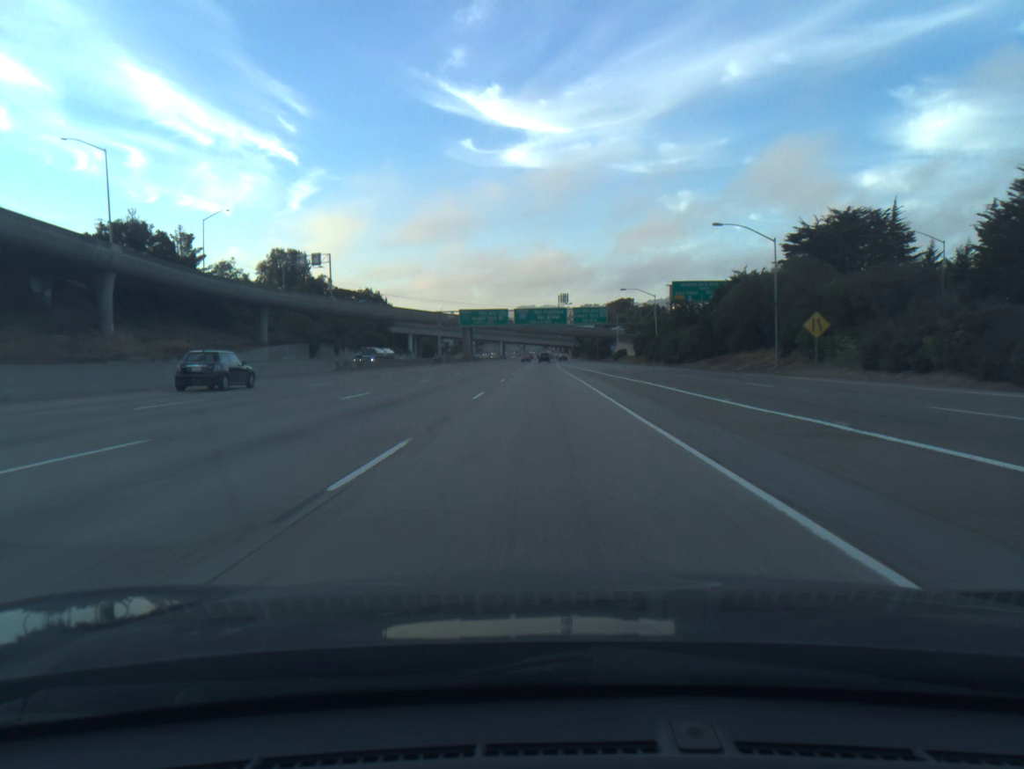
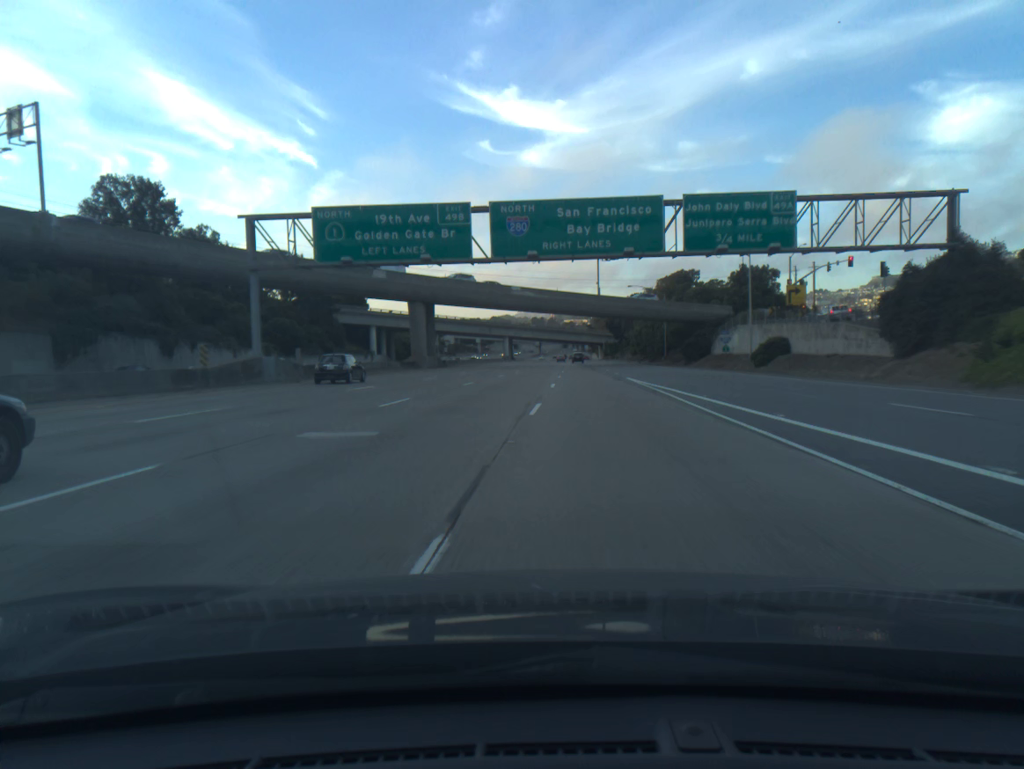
(-1.0, +87.9) m; -1°
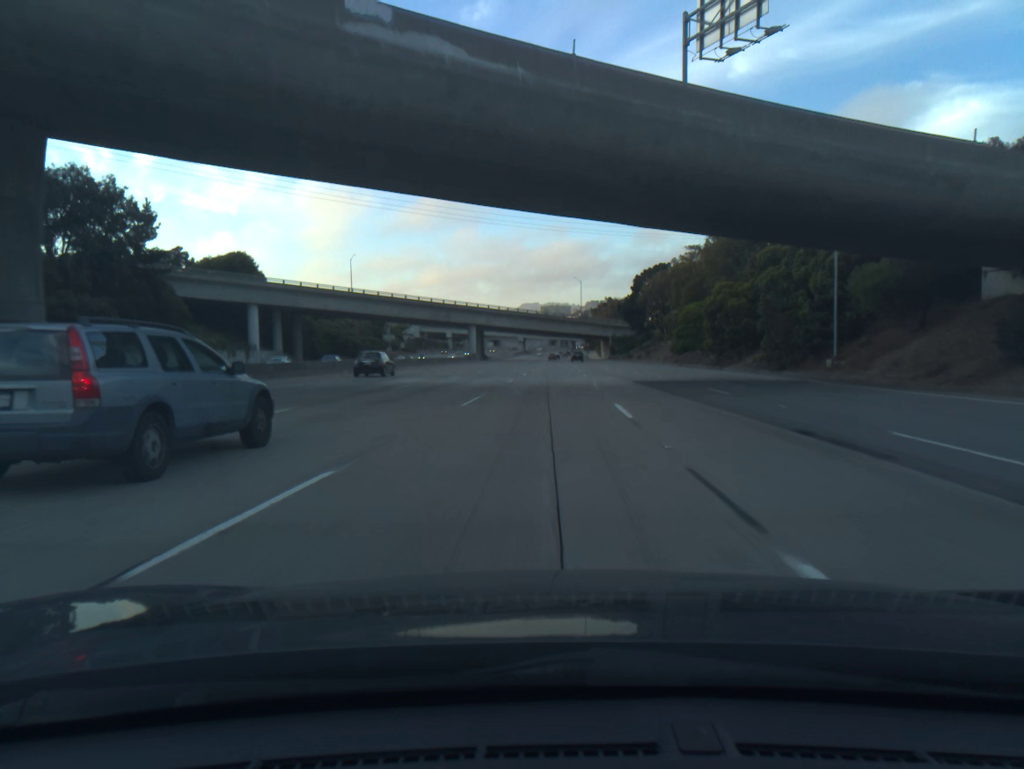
(+0.6, +72.0) m; +1°
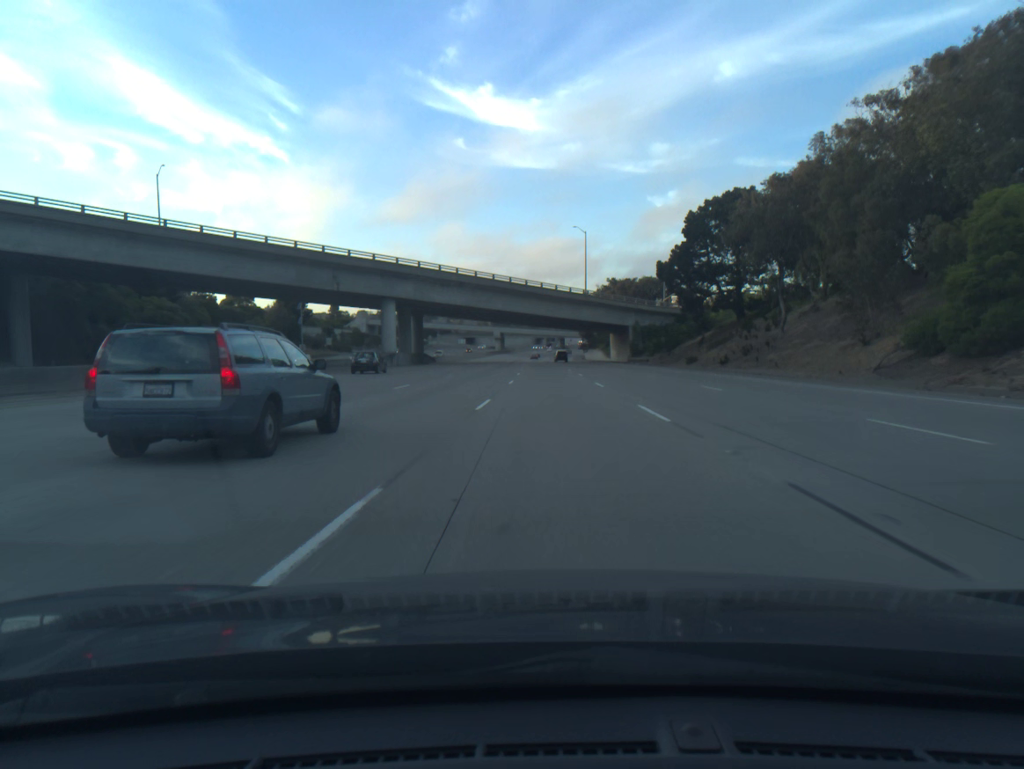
(+1.0, +72.5) m; +1°
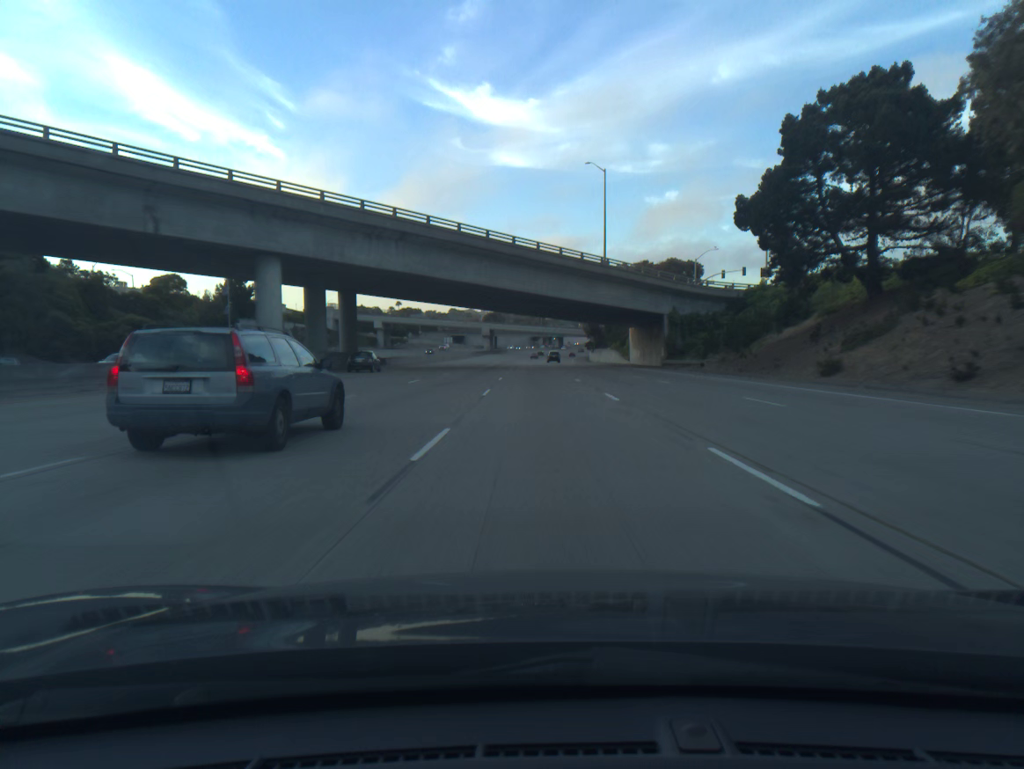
(0.0, +36.5) m; 0°
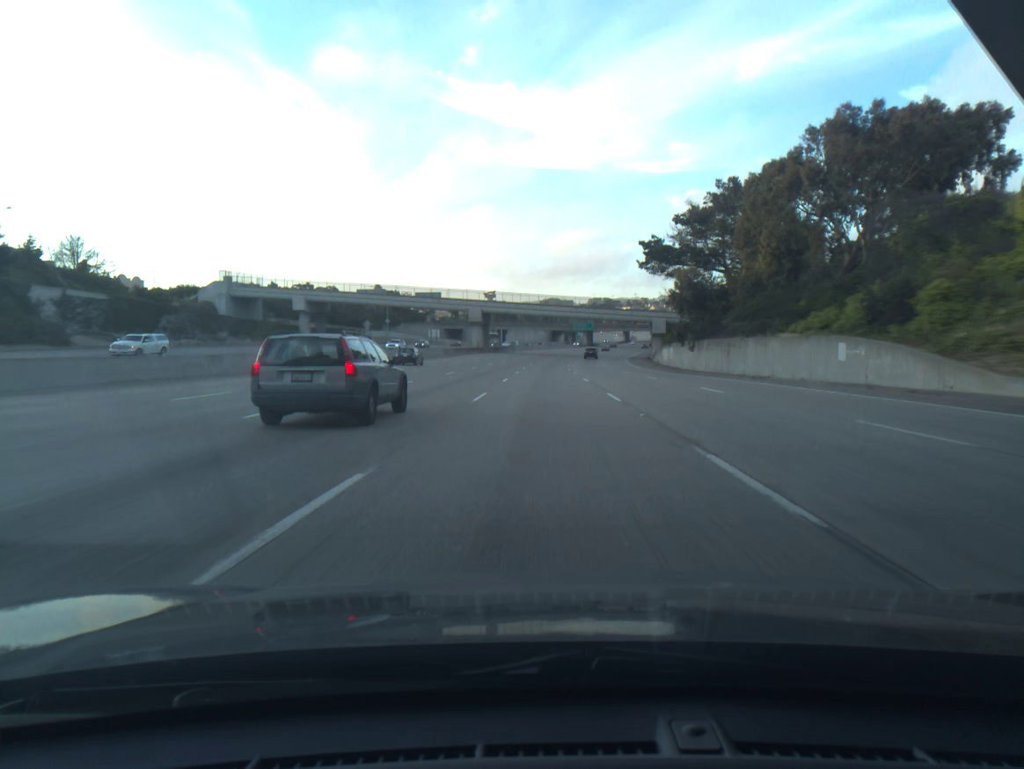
(-1.2, +89.3) m; -1°
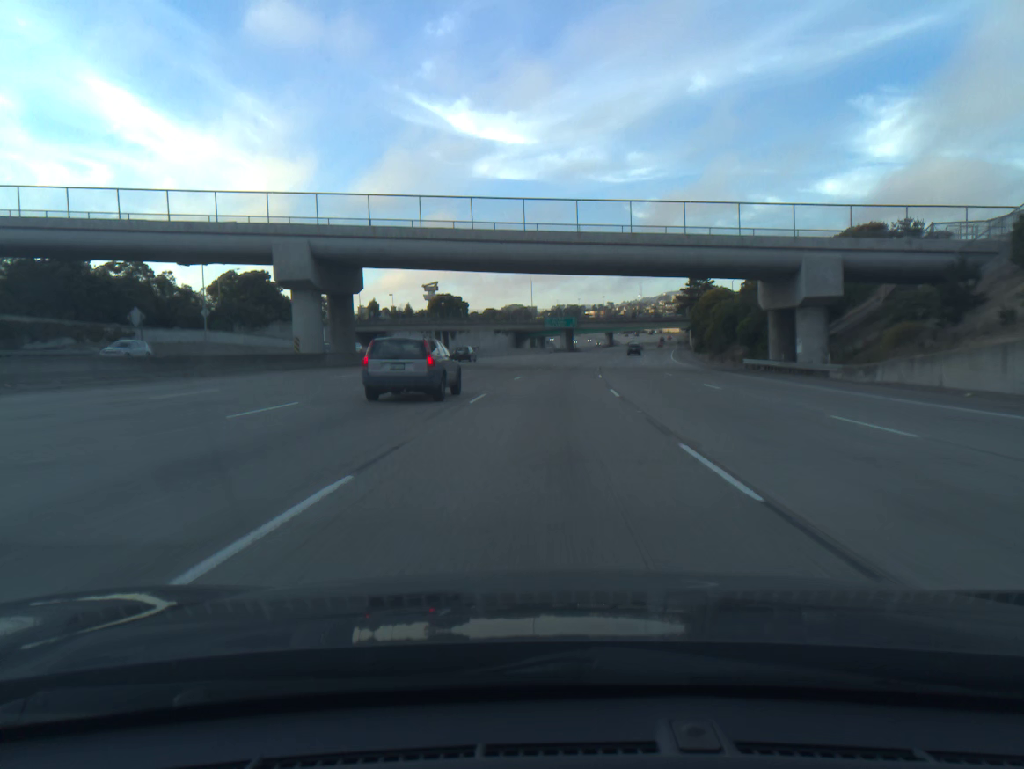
(+1.3, +86.2) m; +3°
